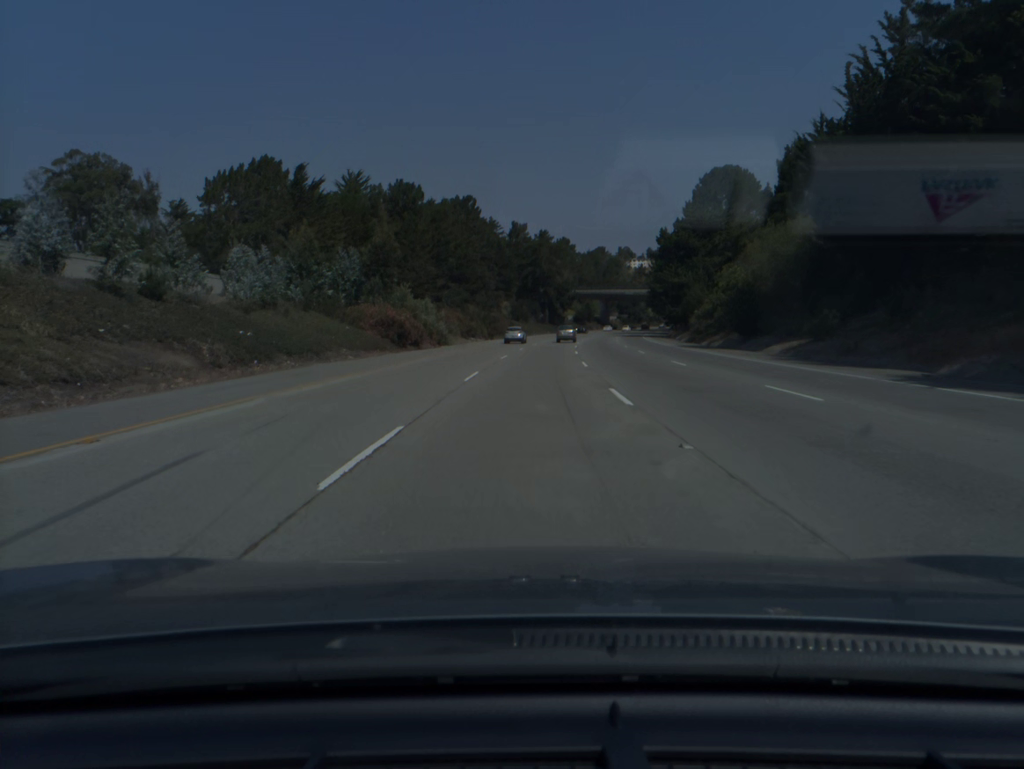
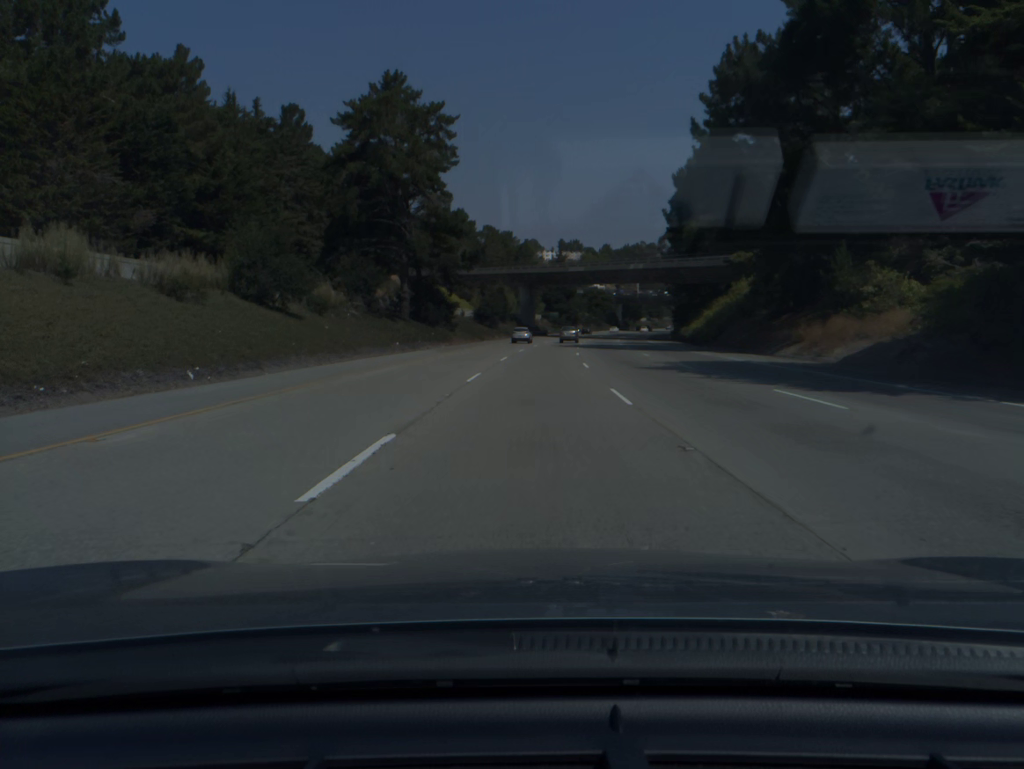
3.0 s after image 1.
(+6.2, +102.0) m; +7°
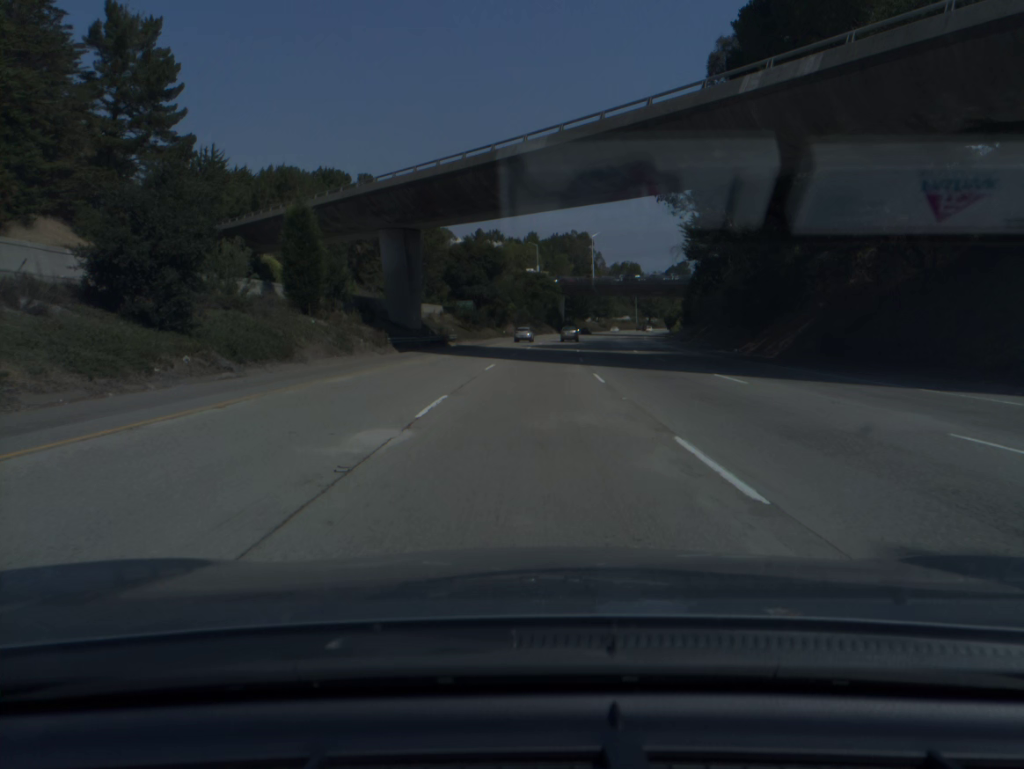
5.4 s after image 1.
(+3.9, +81.5) m; +6°
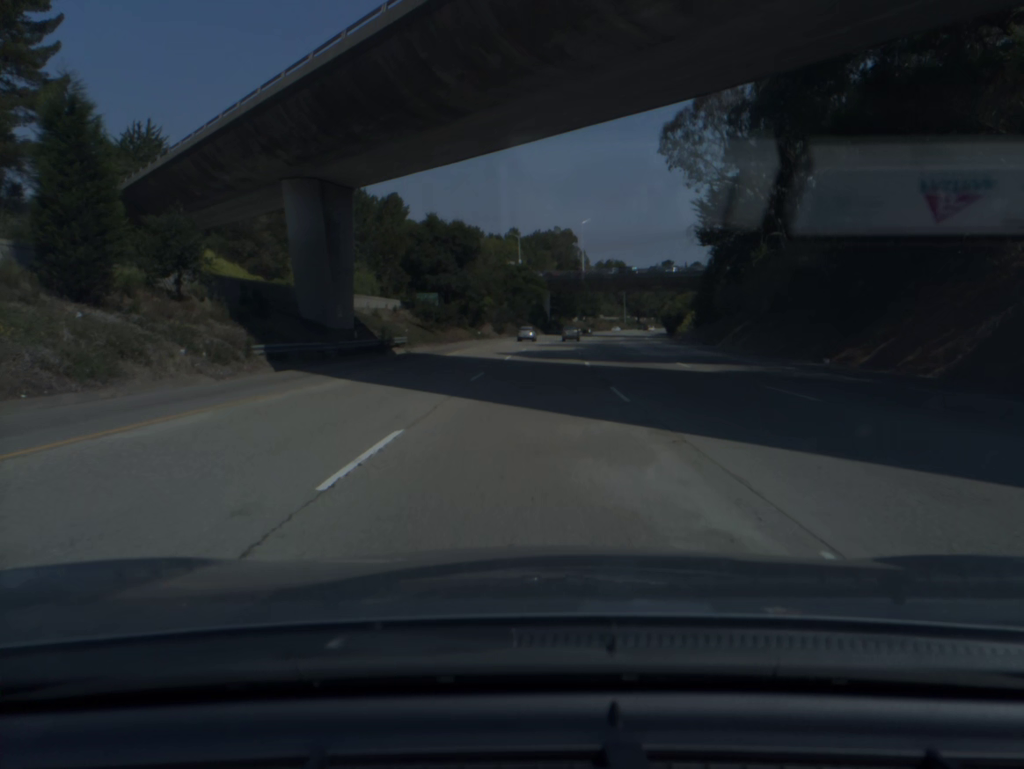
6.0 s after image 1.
(+0.2, +20.4) m; +1°
